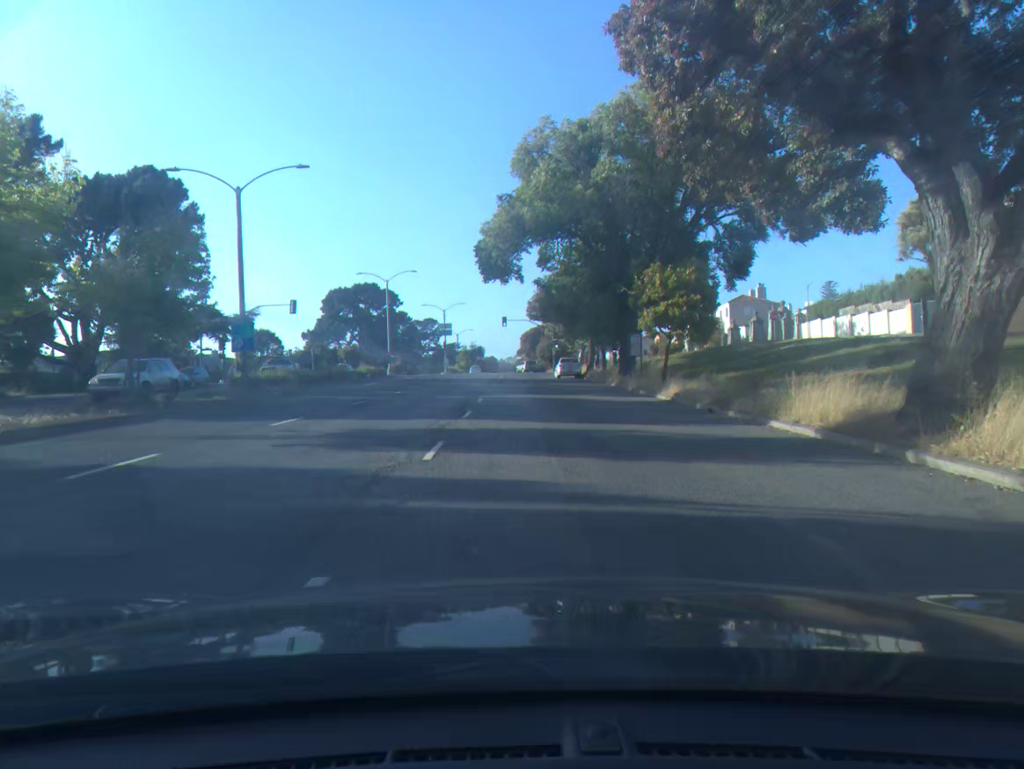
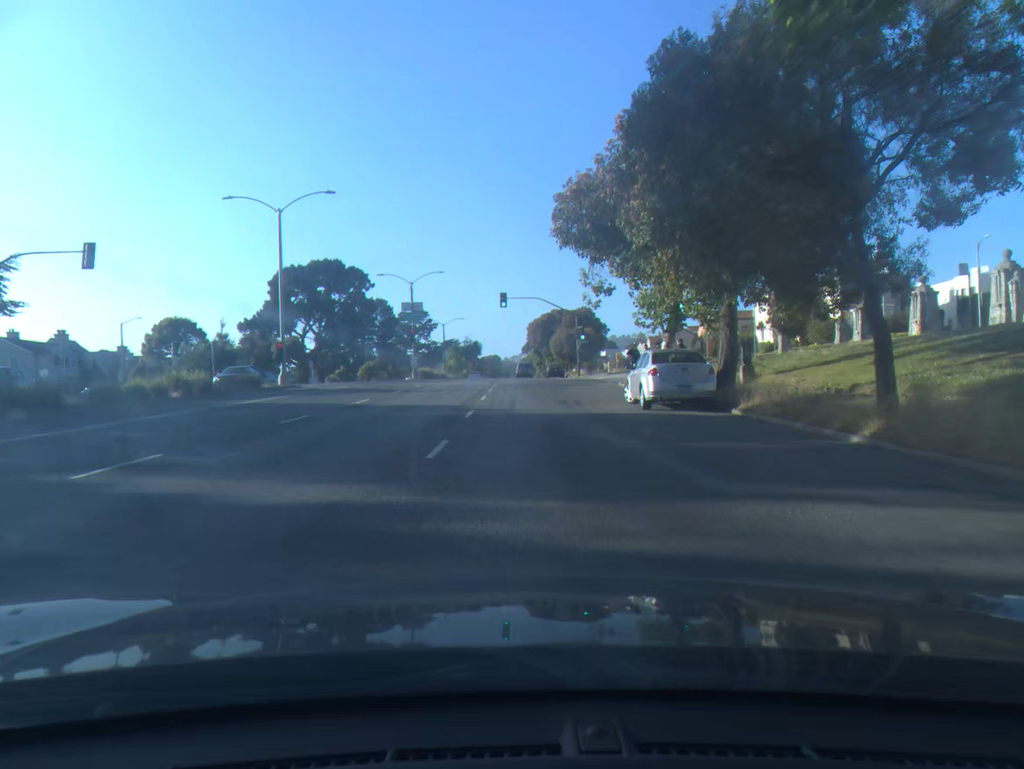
(-0.1, +35.8) m; 0°
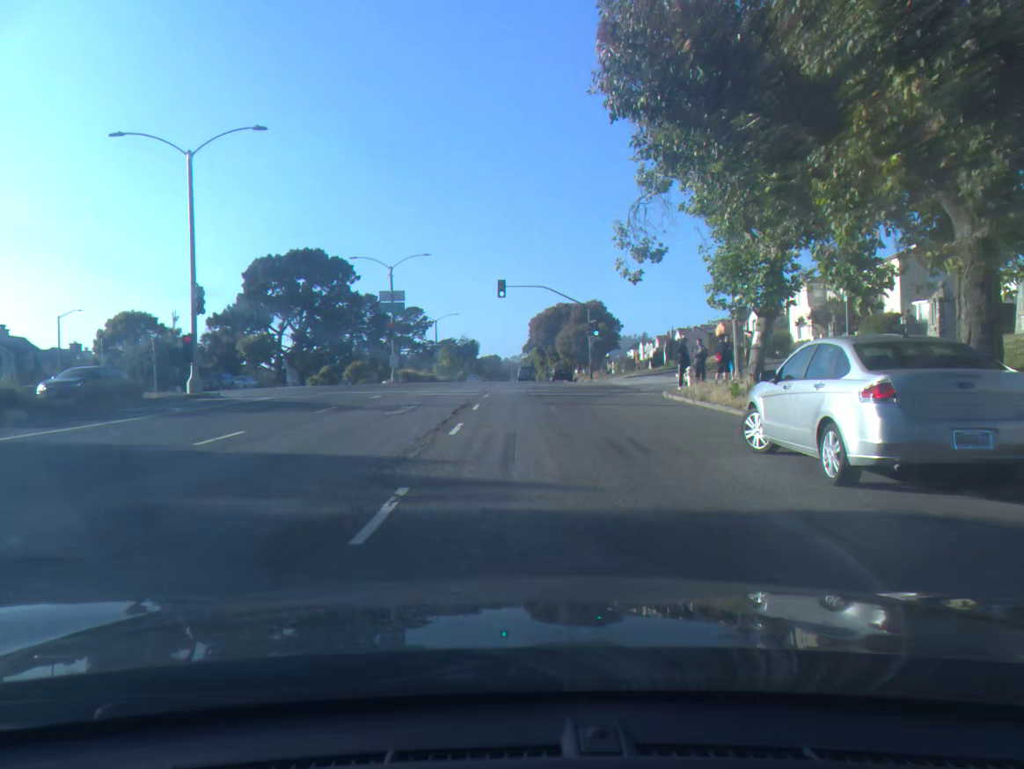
(0.0, +11.3) m; 0°
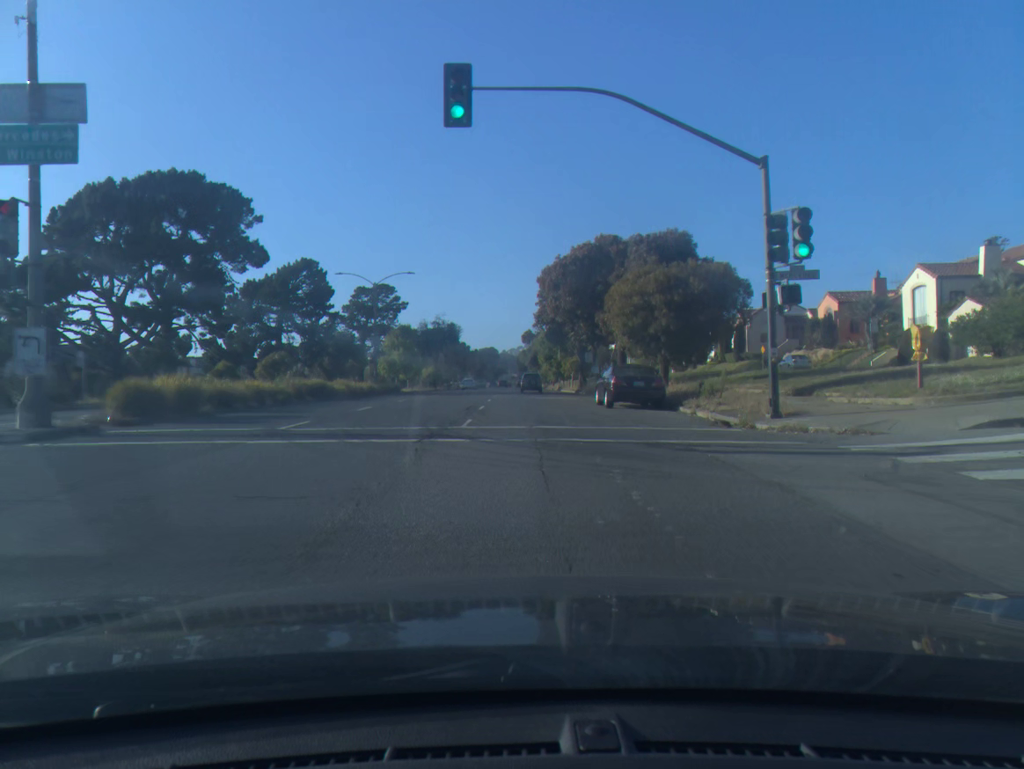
(+0.1, +42.2) m; 0°
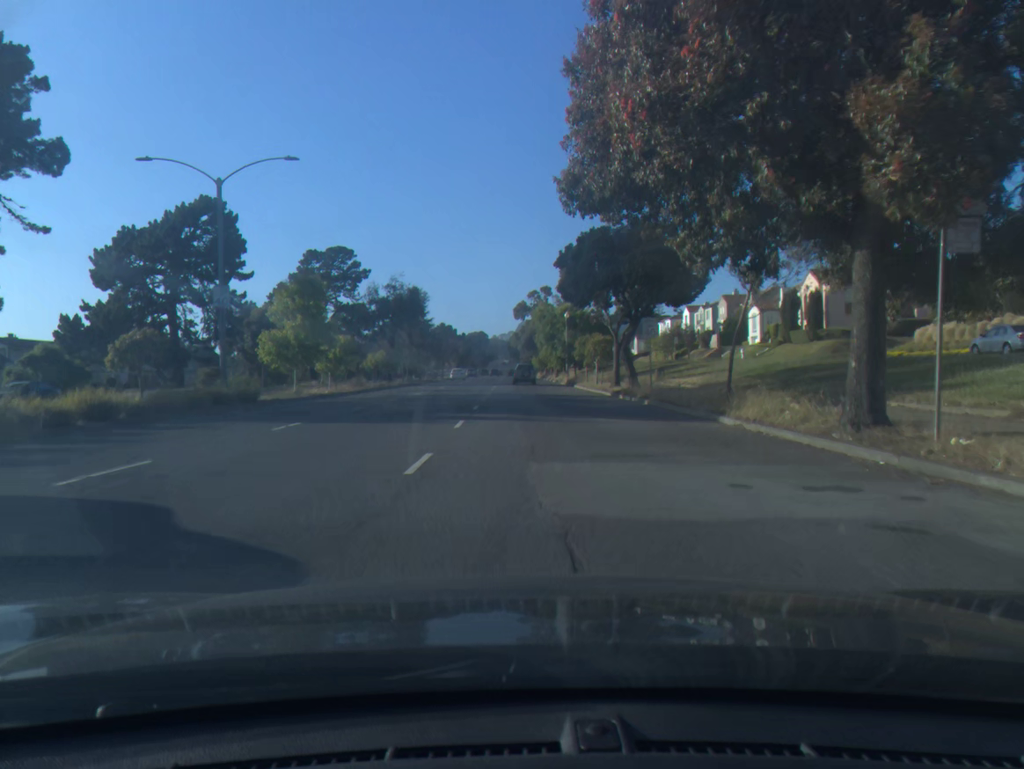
(+0.2, +29.3) m; +1°
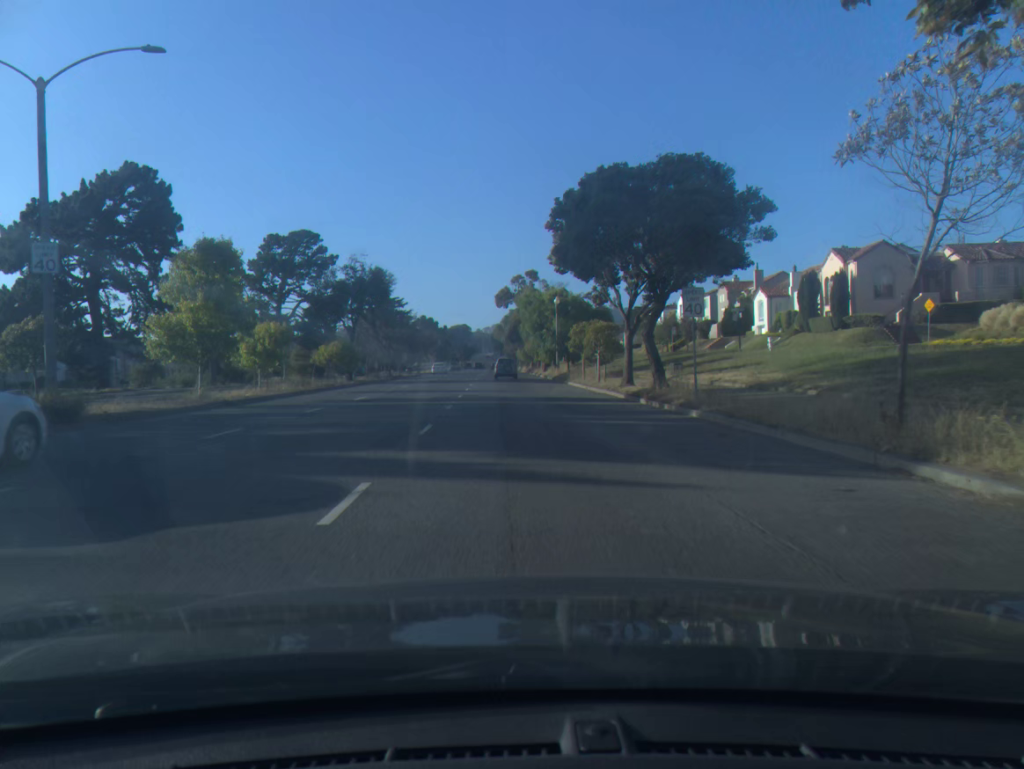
(+0.1, +9.5) m; +1°
